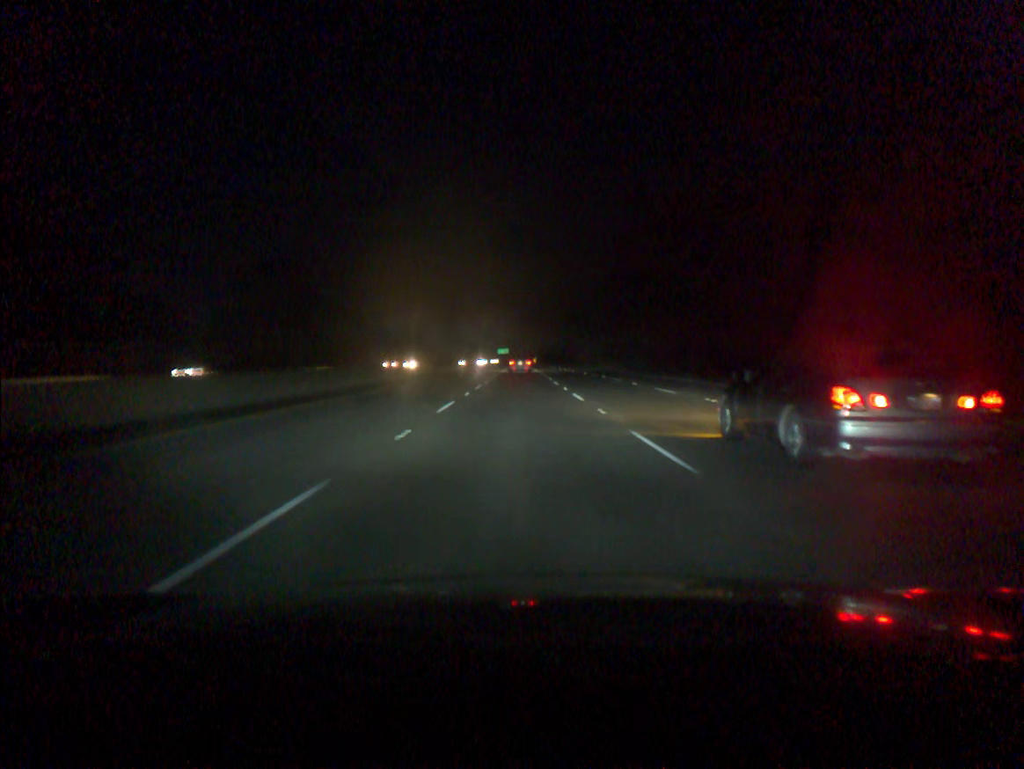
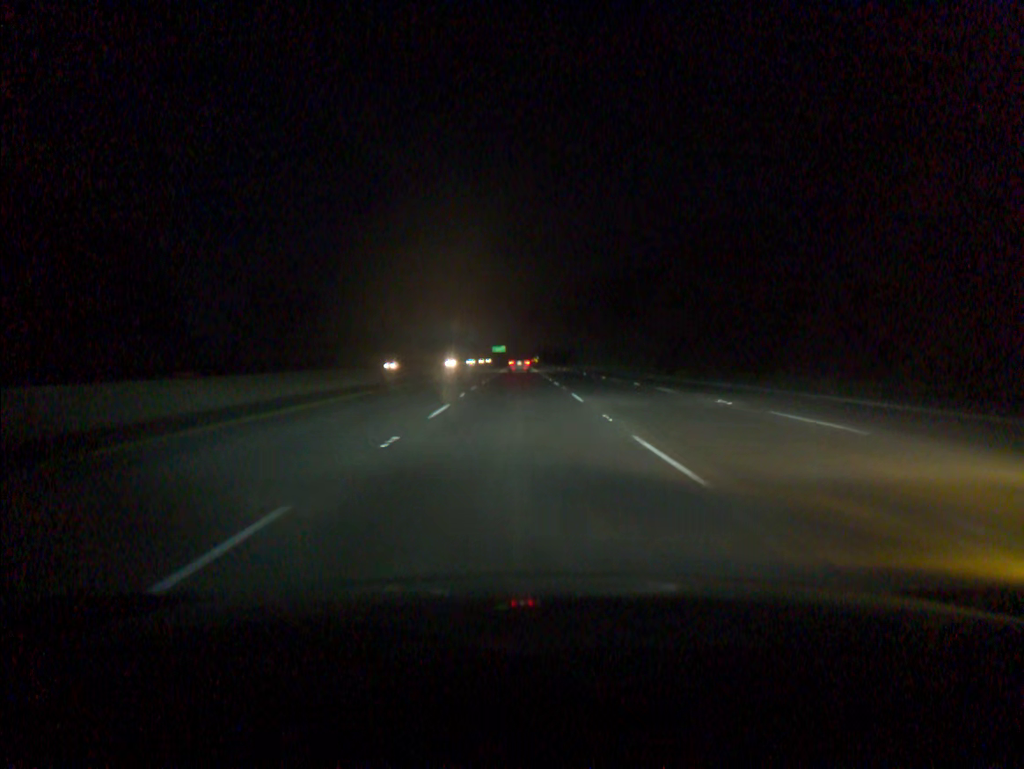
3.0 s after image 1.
(+0.1, +88.2) m; 0°
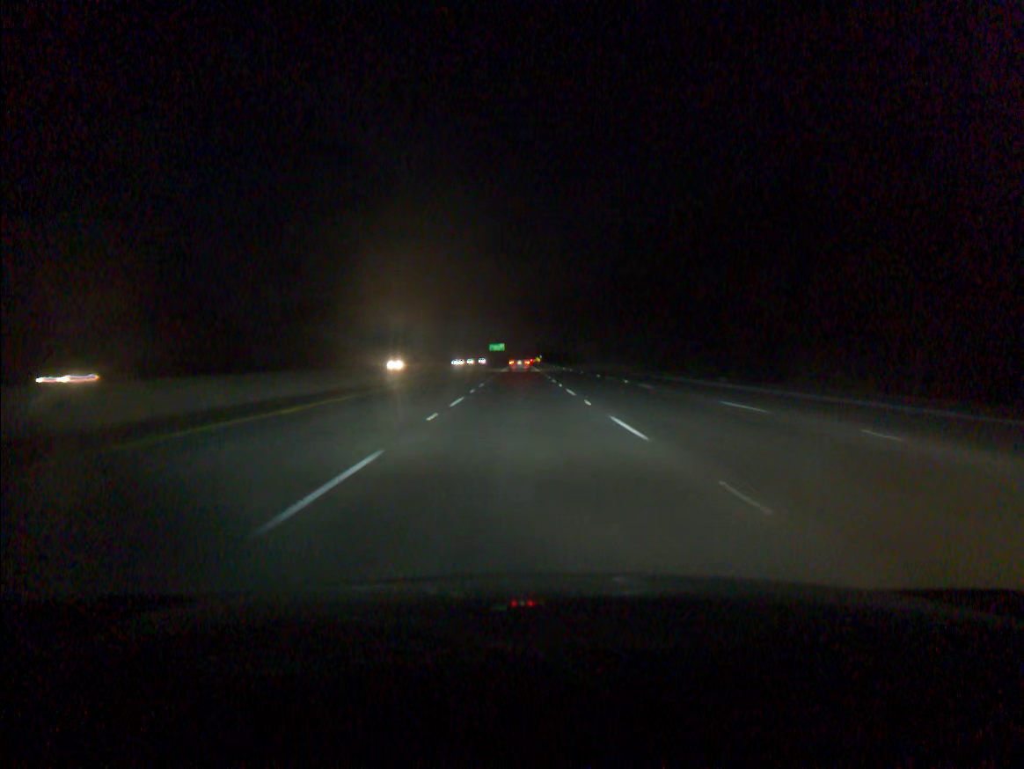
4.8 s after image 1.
(-0.1, +53.9) m; 0°
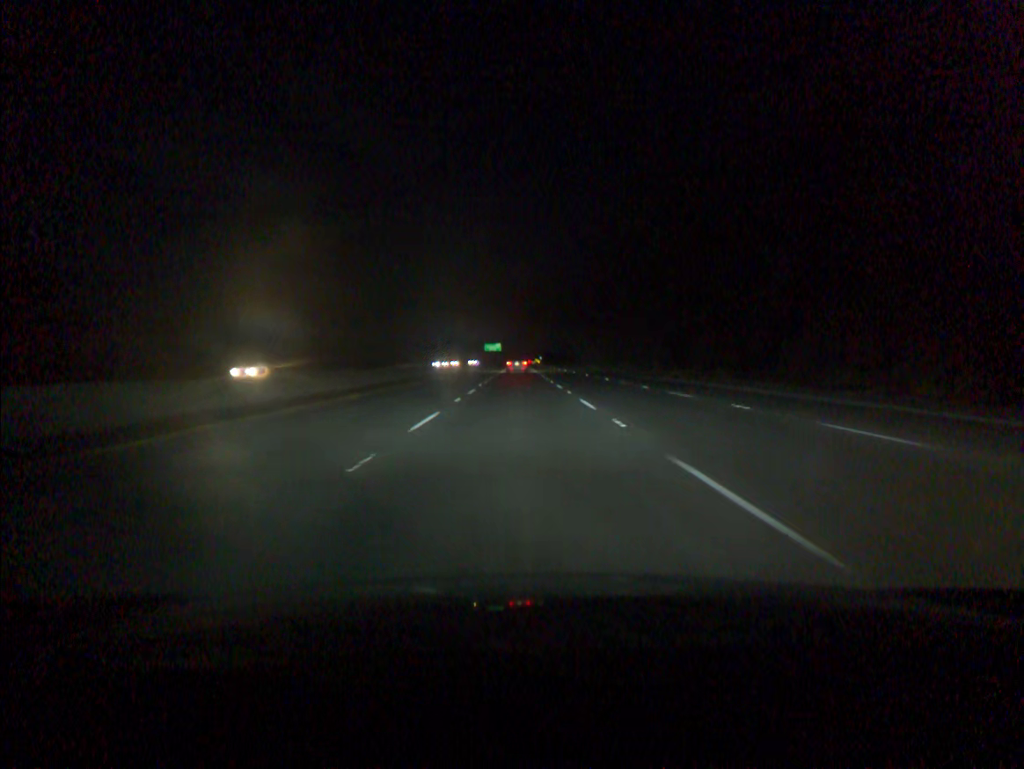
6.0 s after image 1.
(0.0, +36.2) m; 0°
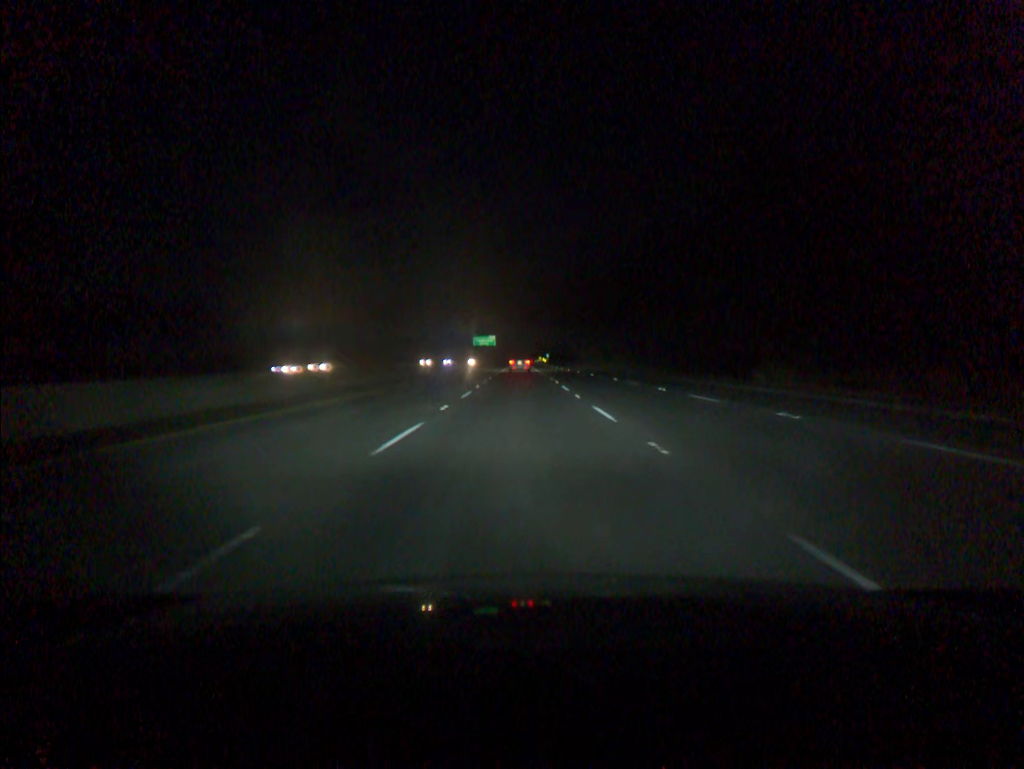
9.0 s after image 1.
(-0.1, +91.4) m; 0°
